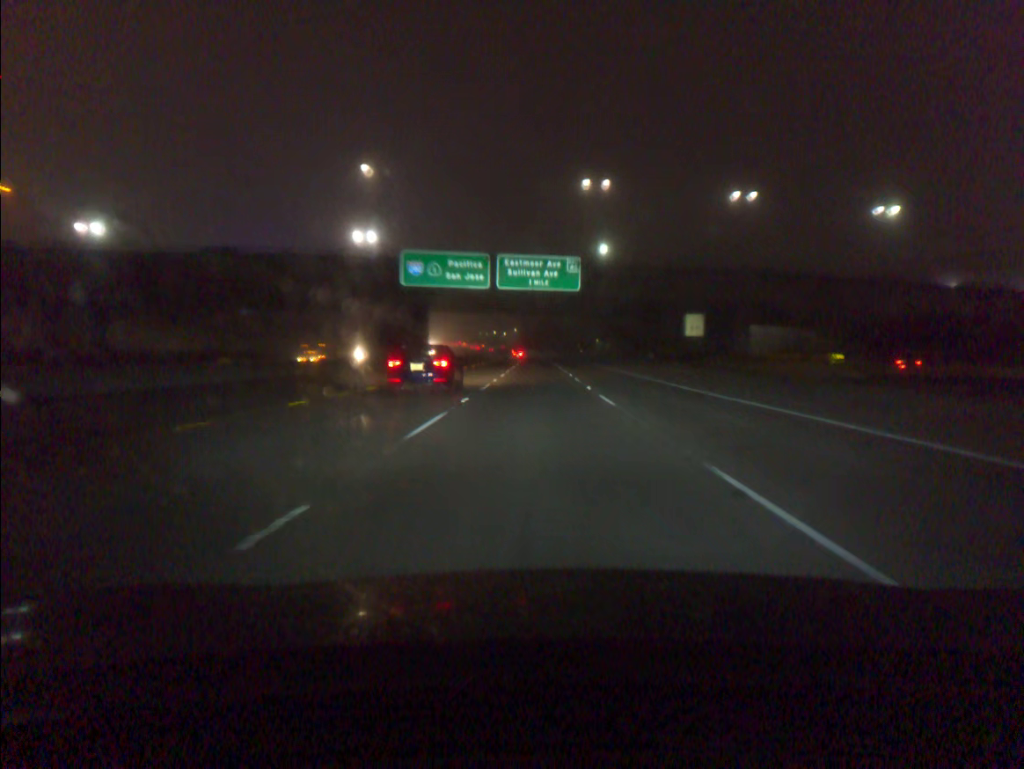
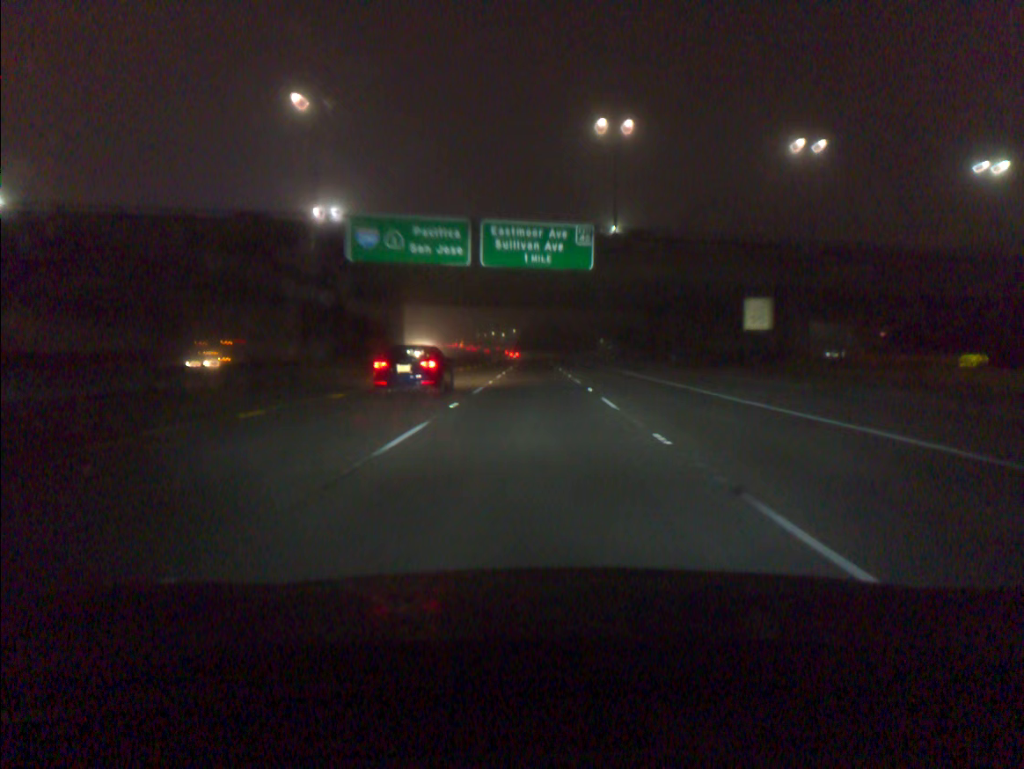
(0.0, +16.5) m; 0°
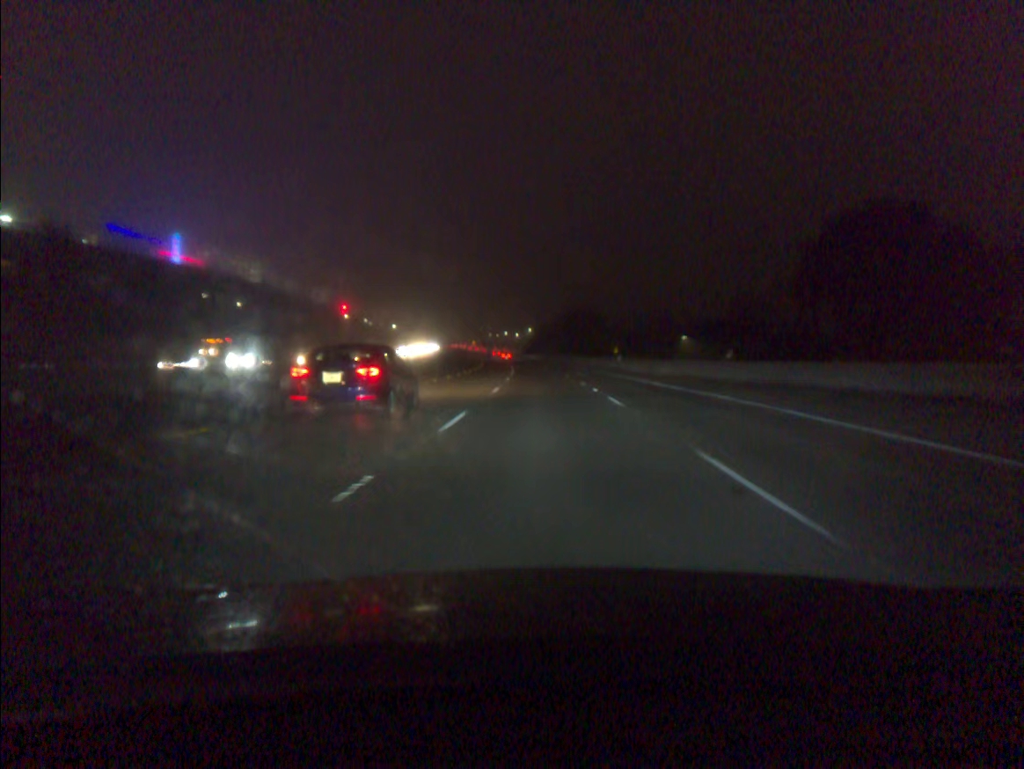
(-0.8, +83.6) m; -2°
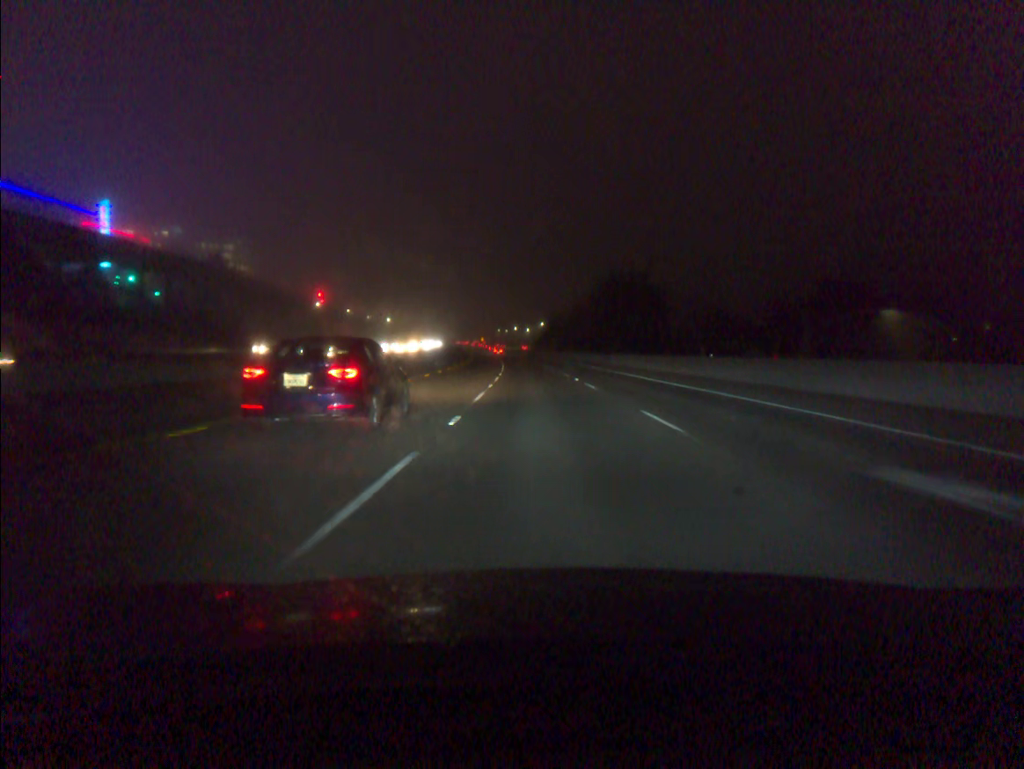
(-0.4, +51.1) m; -1°
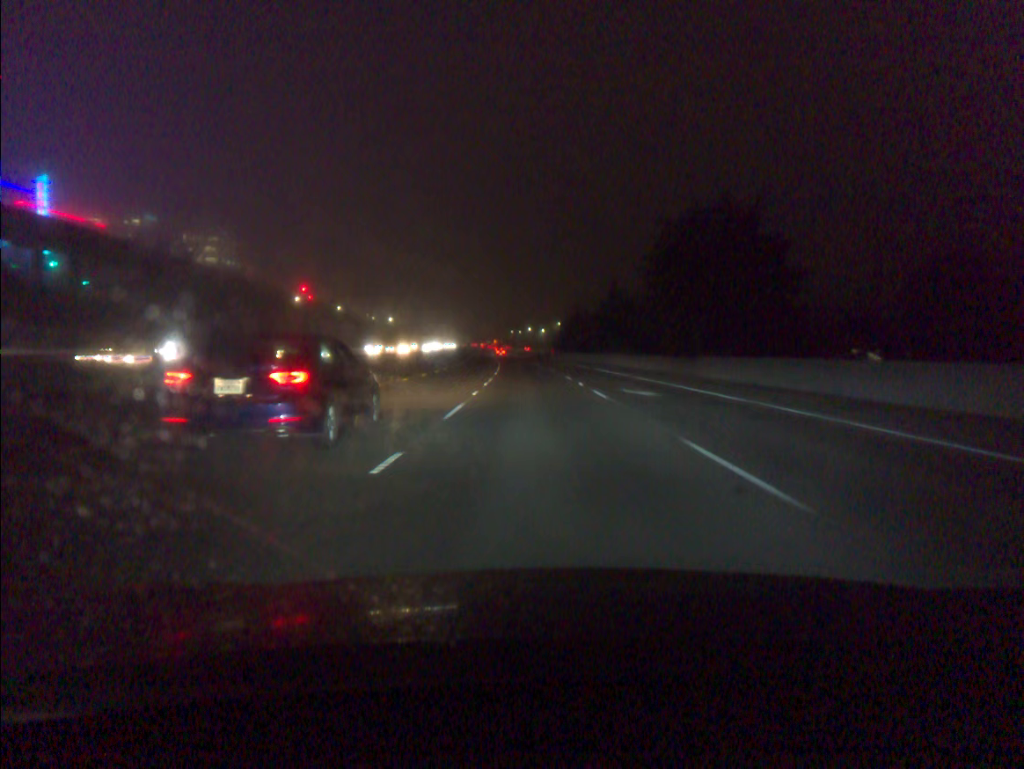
(-0.3, +34.6) m; -1°
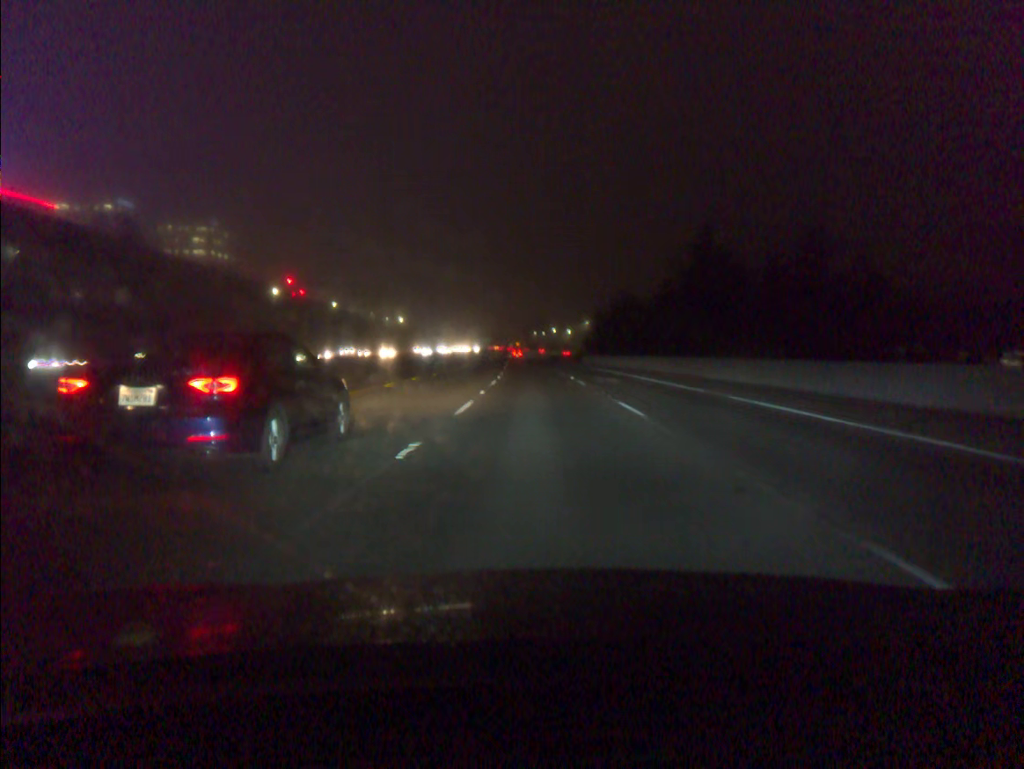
(-0.6, +34.9) m; -2°
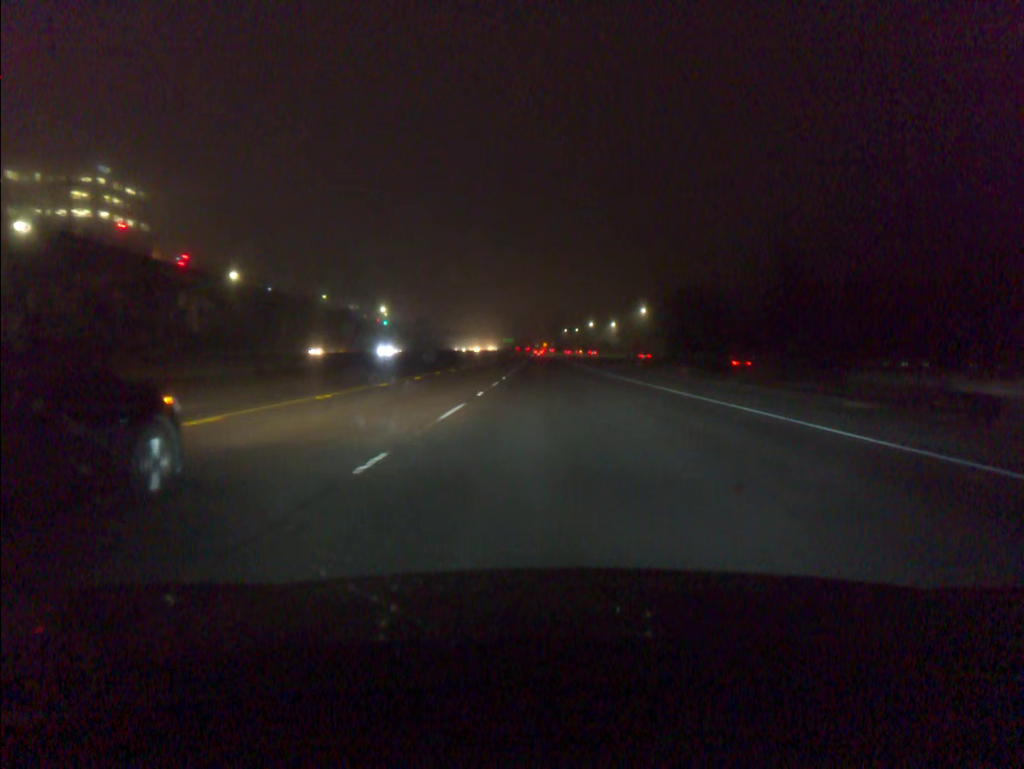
(-1.9, +88.5) m; -2°
